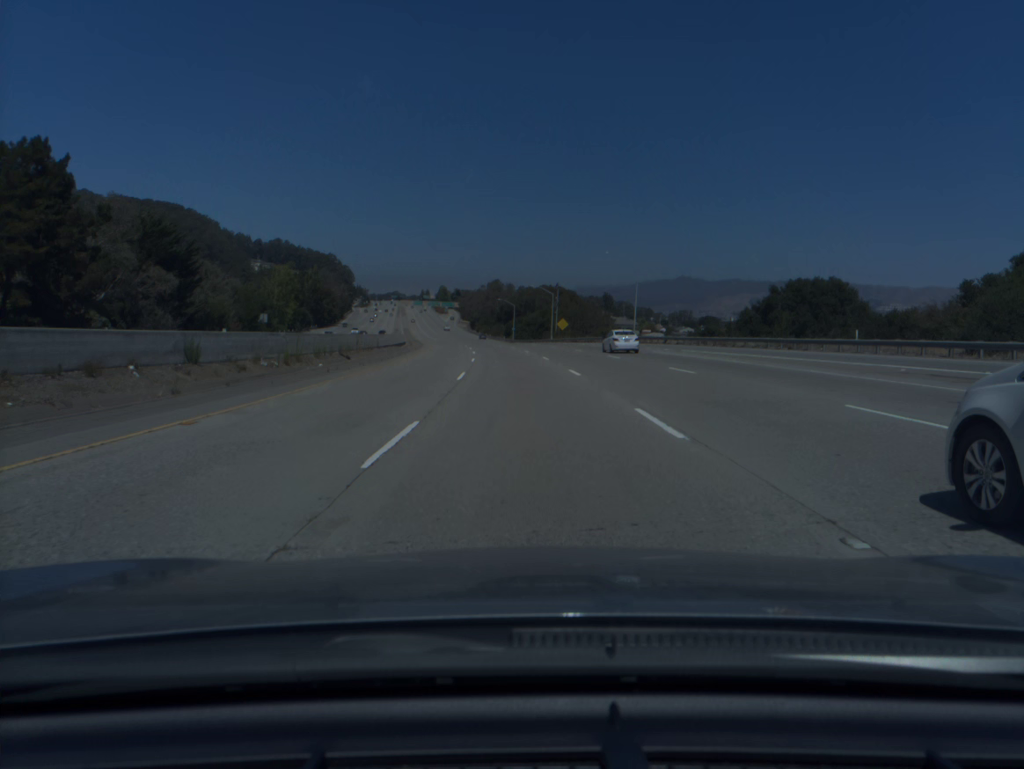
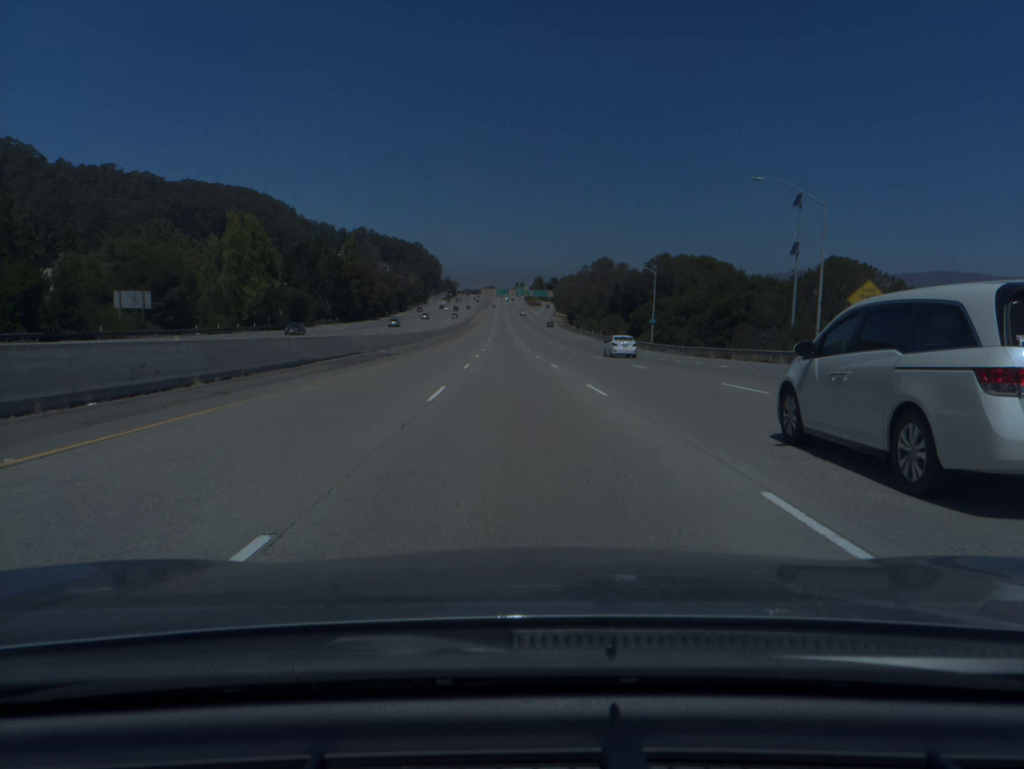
(-5.7, +94.2) m; -7°
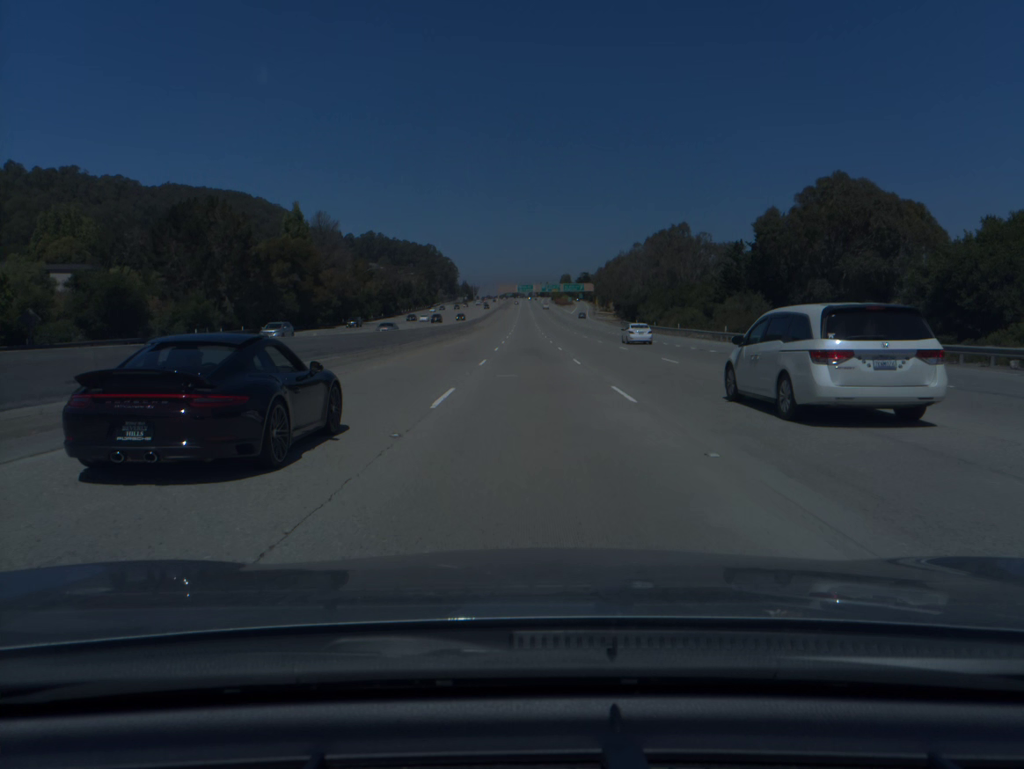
(-2.1, +75.3) m; -2°
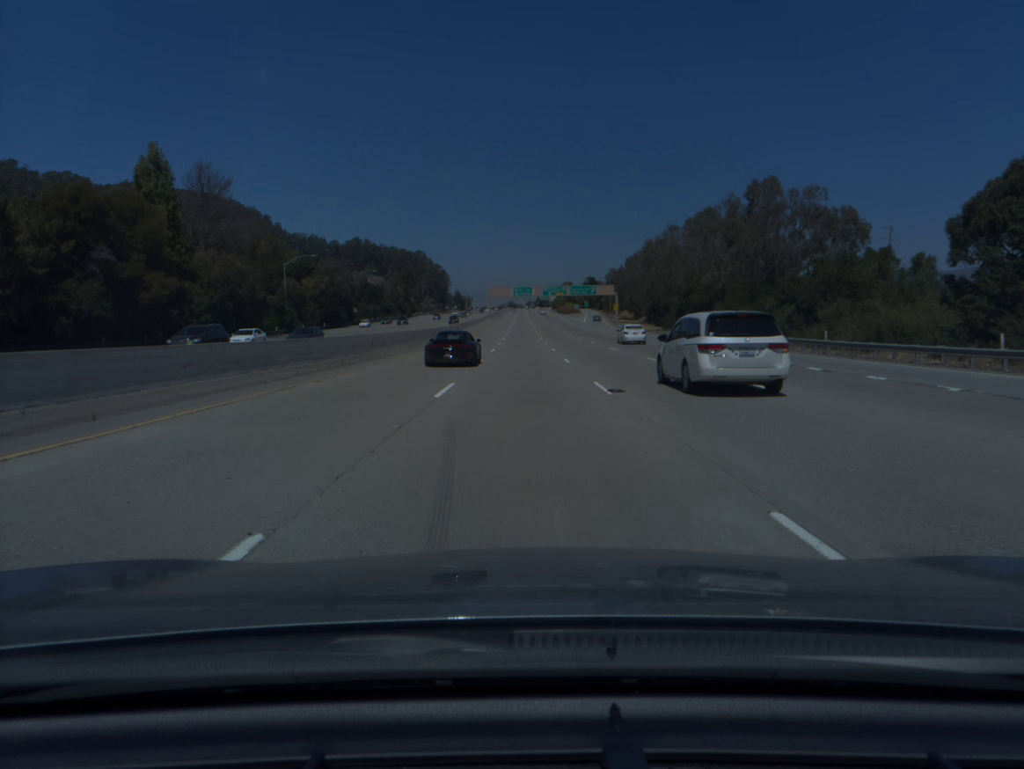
(+0.2, +56.3) m; 0°
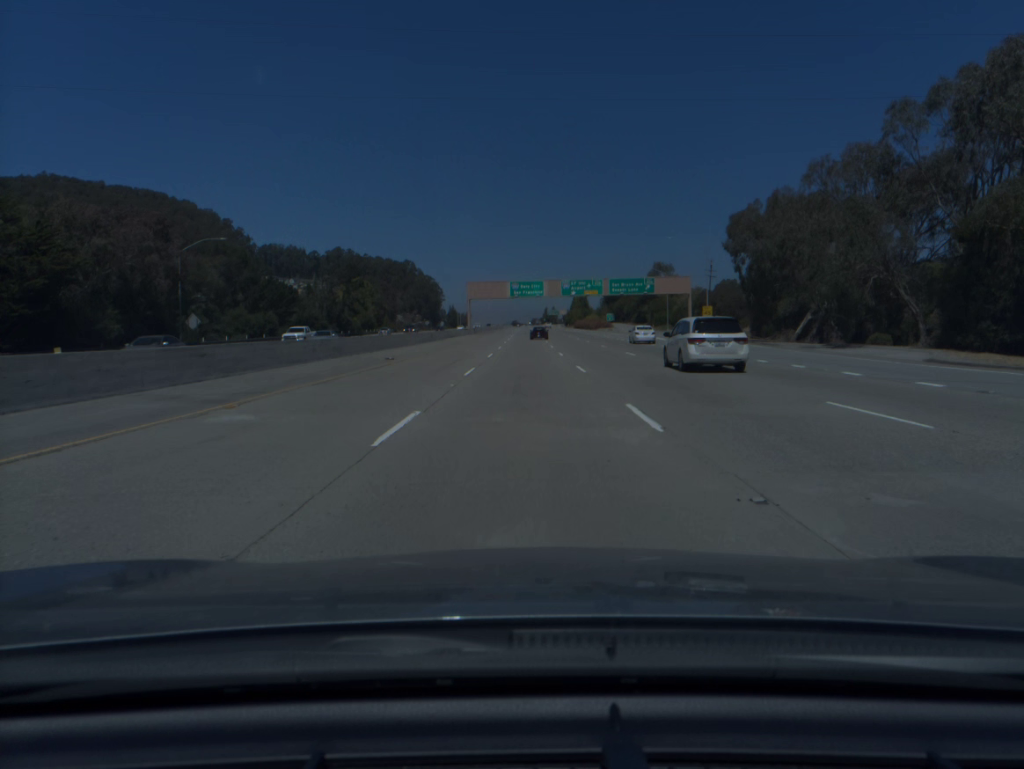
(-0.2, +93.7) m; 0°
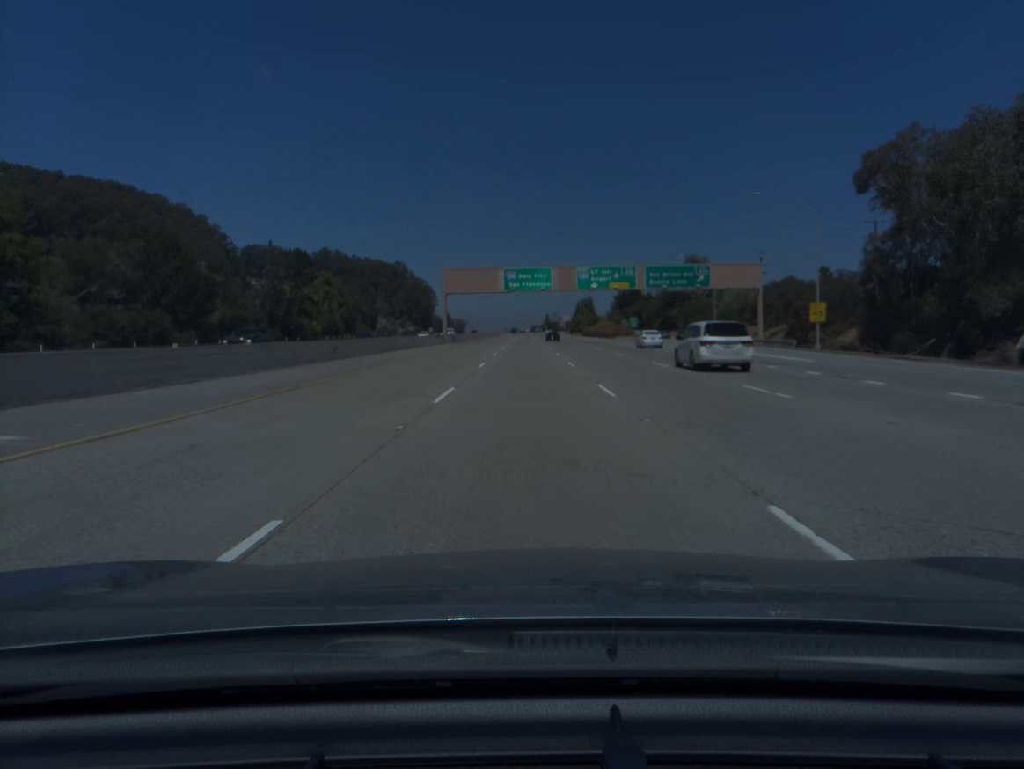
(0.0, +37.6) m; 0°
